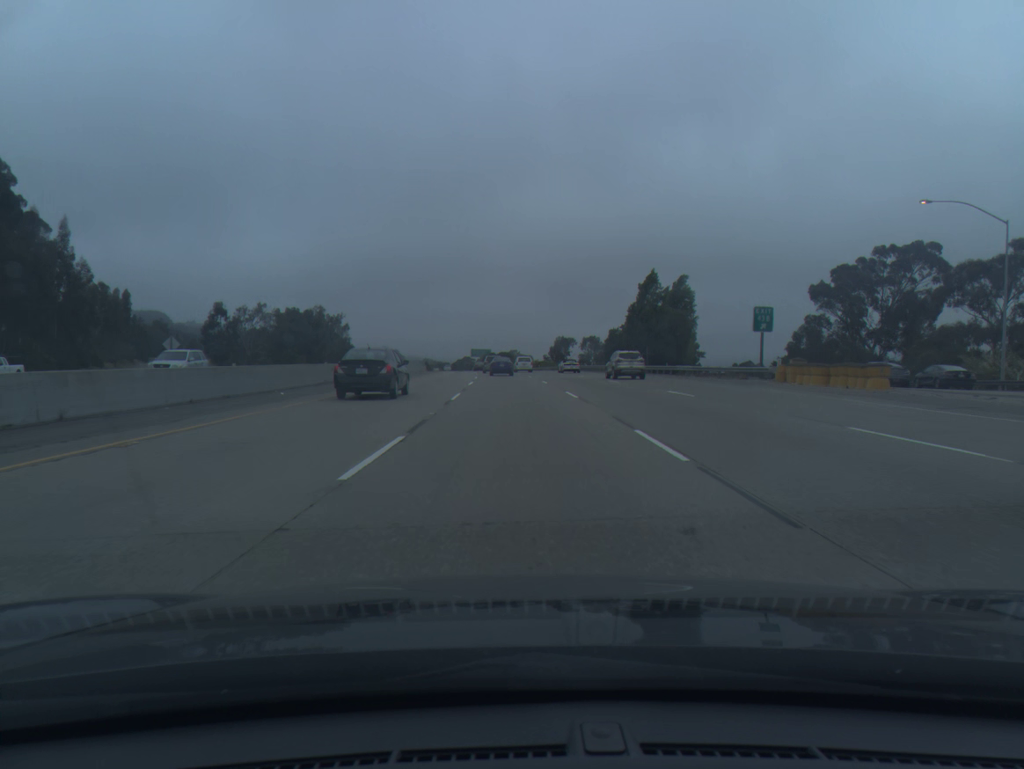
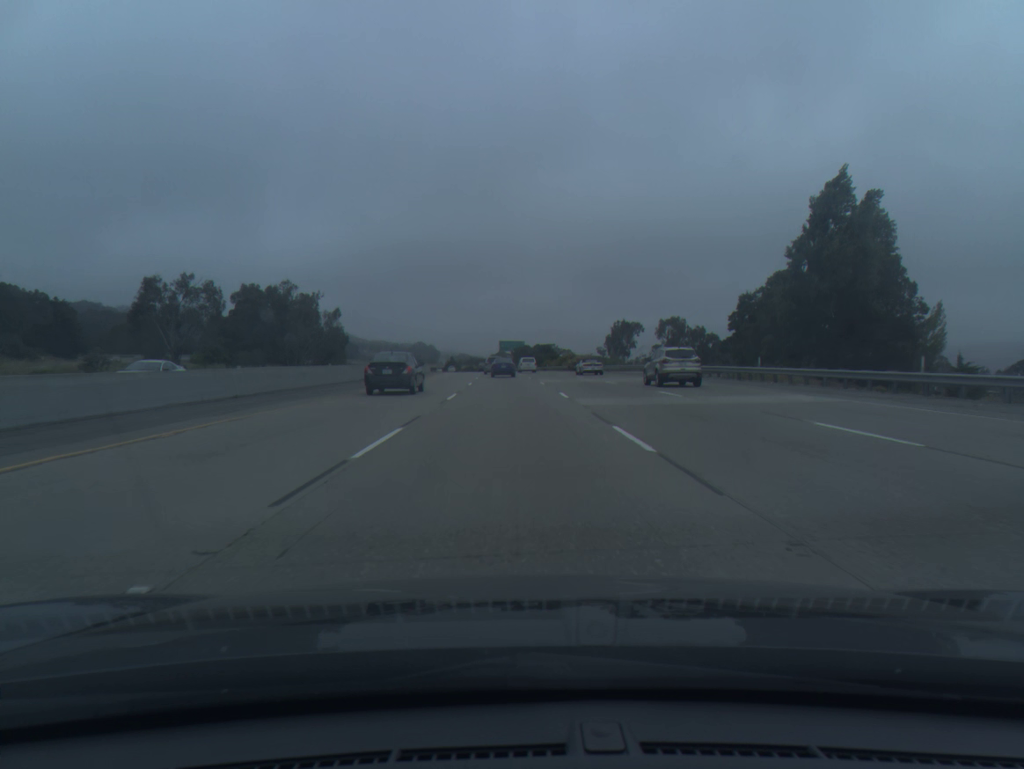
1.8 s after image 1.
(-1.0, +57.2) m; -2°
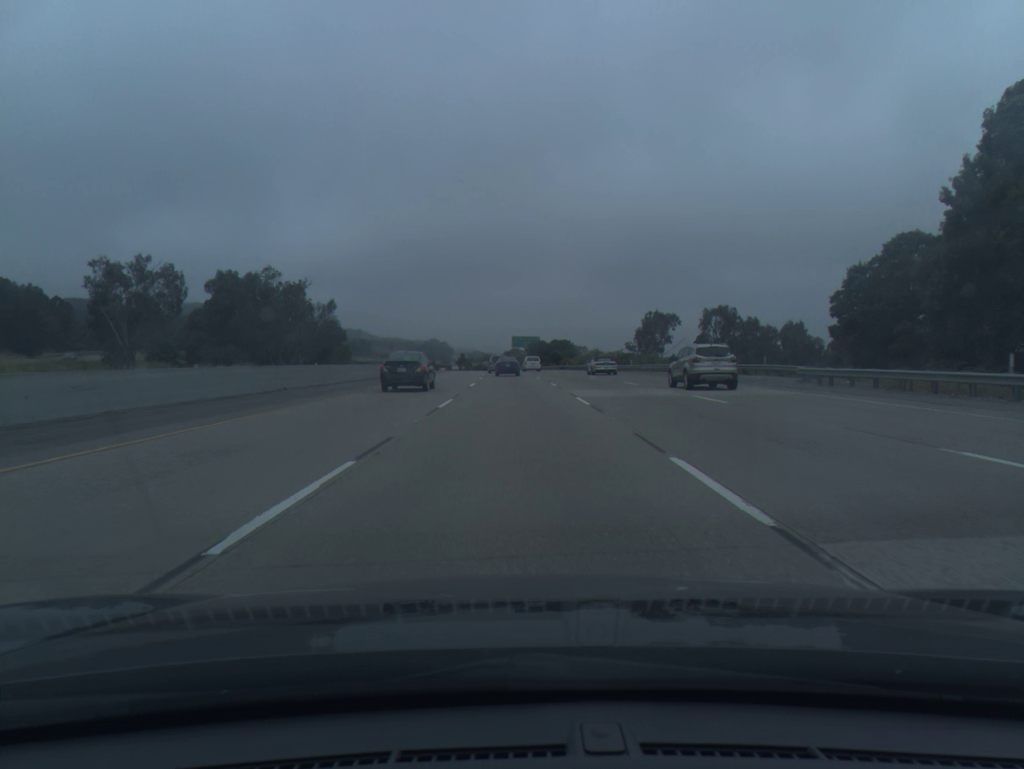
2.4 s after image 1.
(-0.2, +18.9) m; -1°
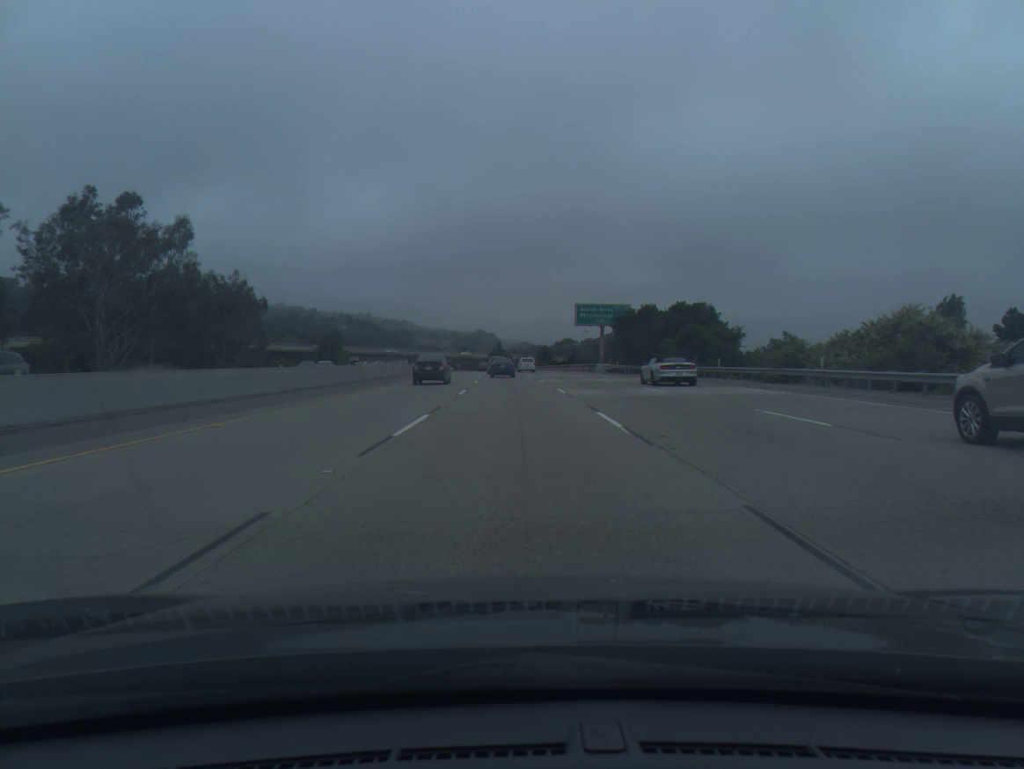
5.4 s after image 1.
(-2.6, +93.8) m; -4°
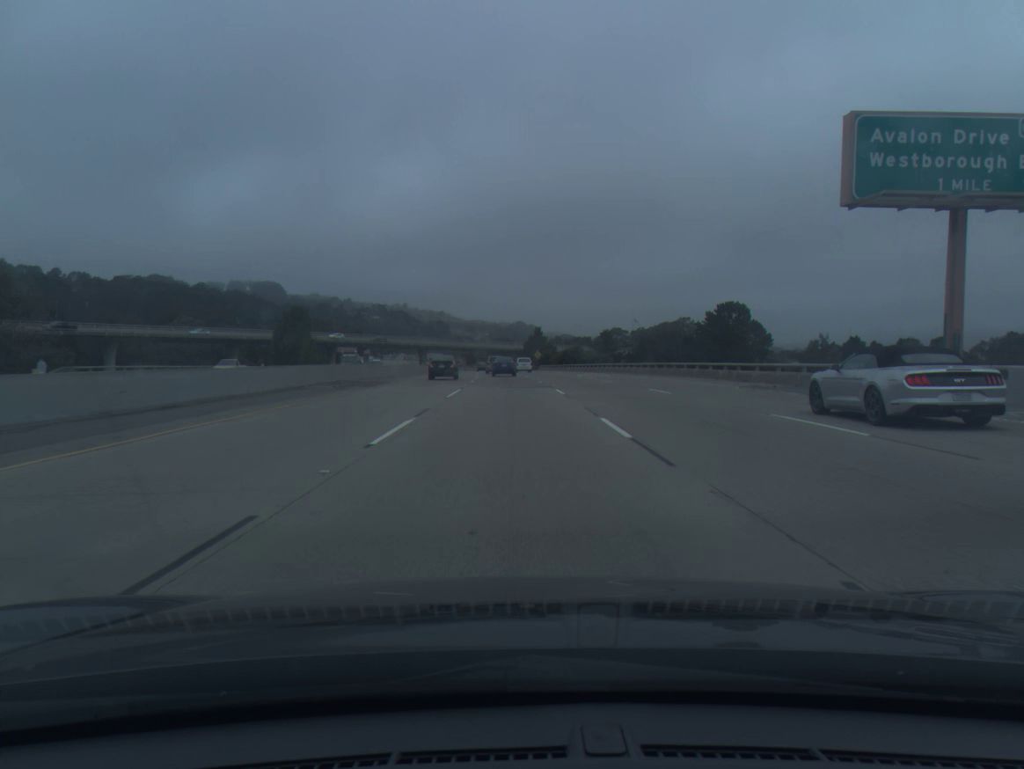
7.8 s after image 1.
(-1.7, +74.4) m; -3°
